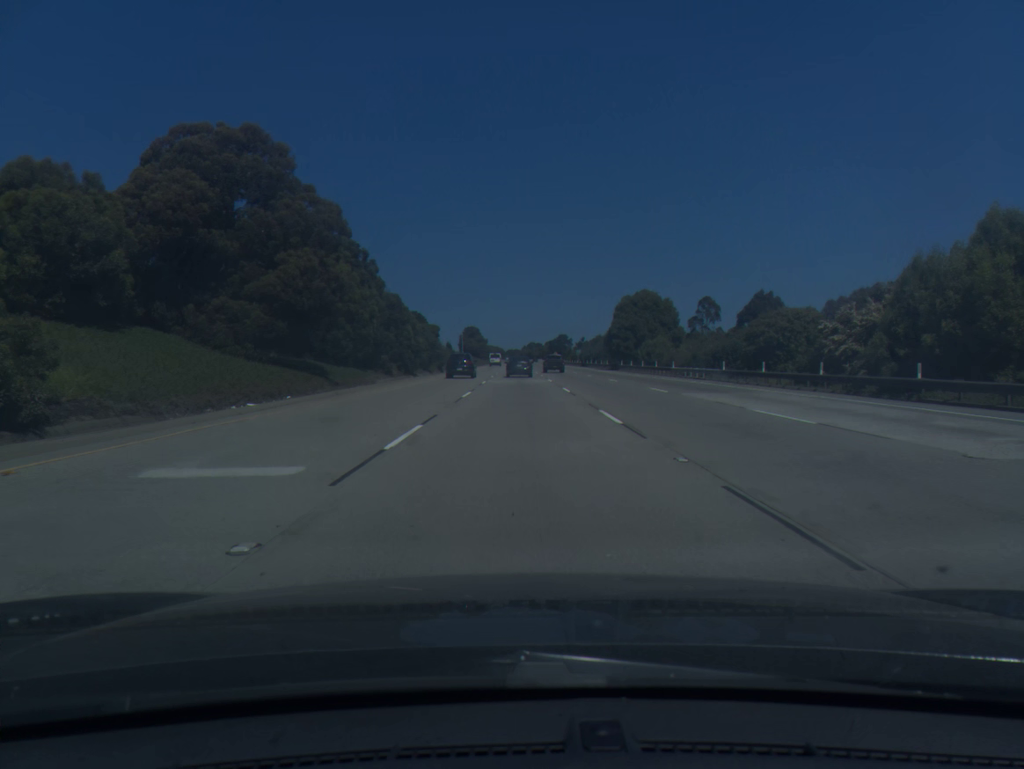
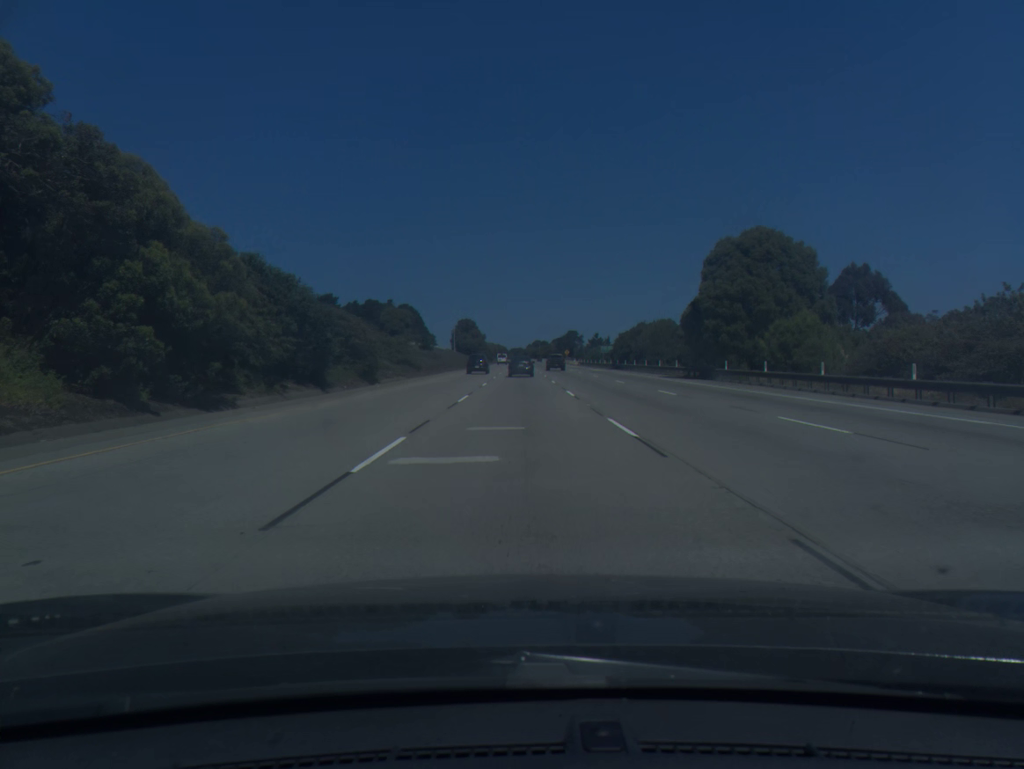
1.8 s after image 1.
(0.0, +45.7) m; 0°
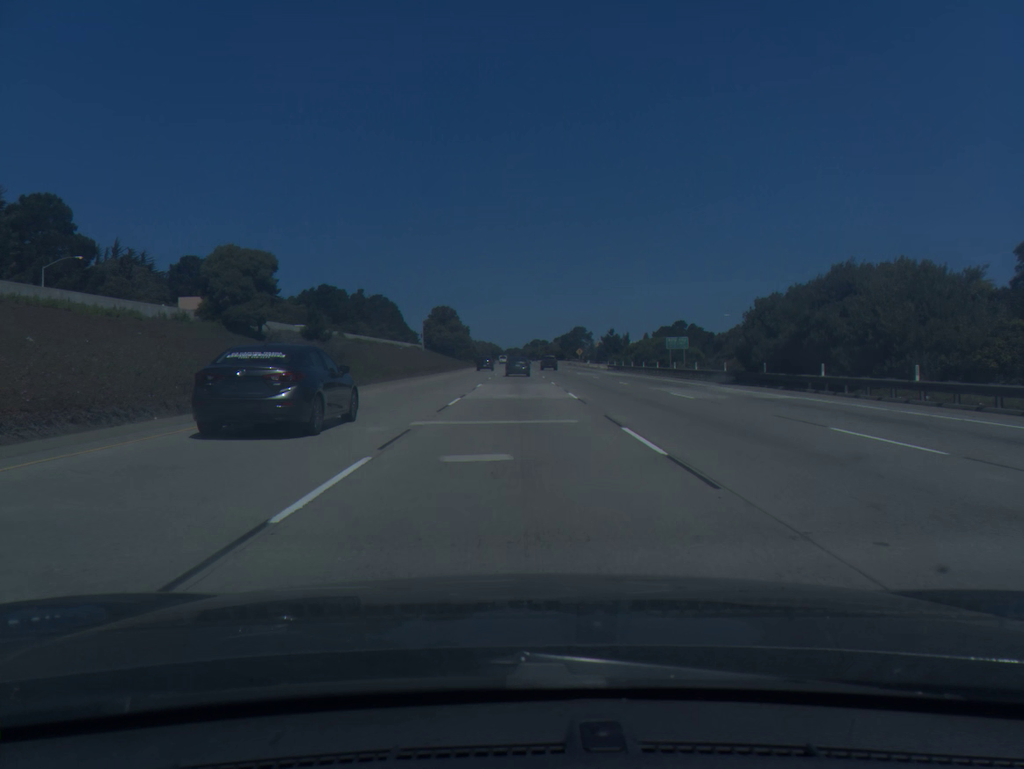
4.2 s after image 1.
(+0.1, +61.4) m; 0°
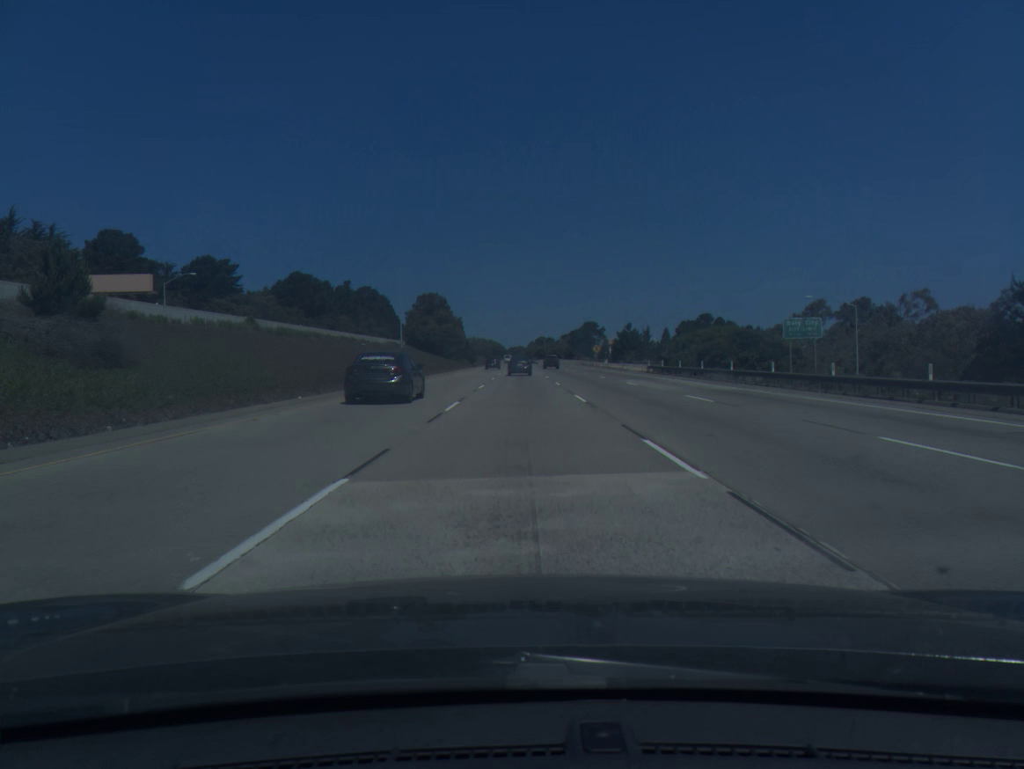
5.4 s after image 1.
(-0.1, +30.9) m; 0°
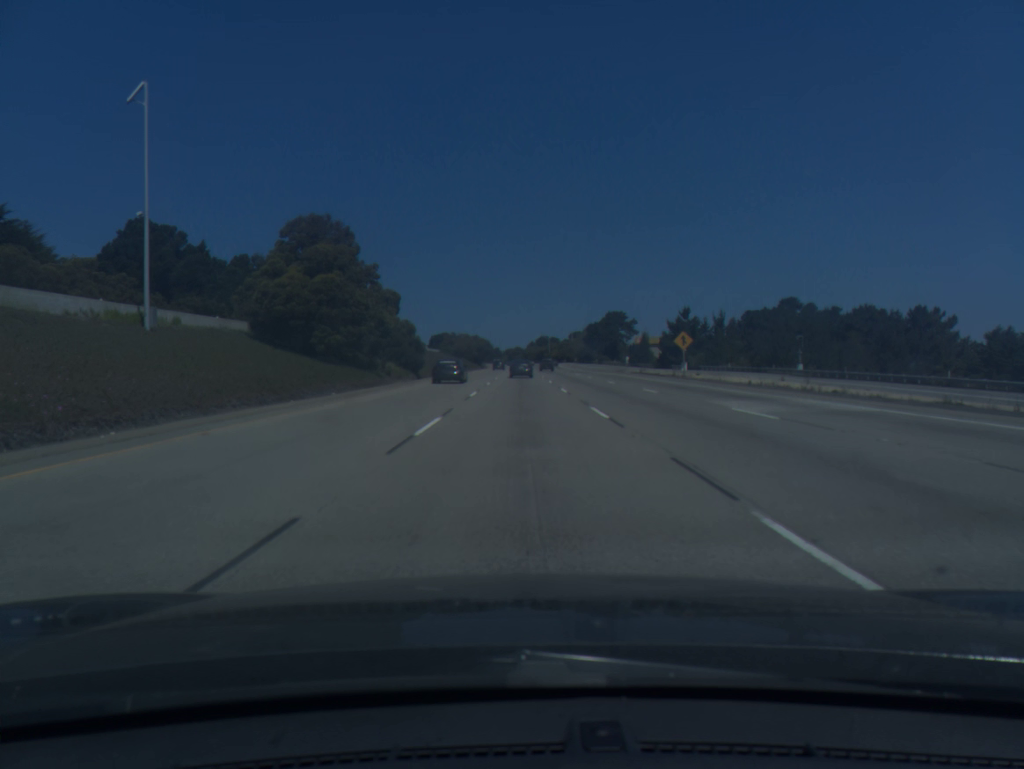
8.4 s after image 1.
(+0.2, +78.6) m; 0°
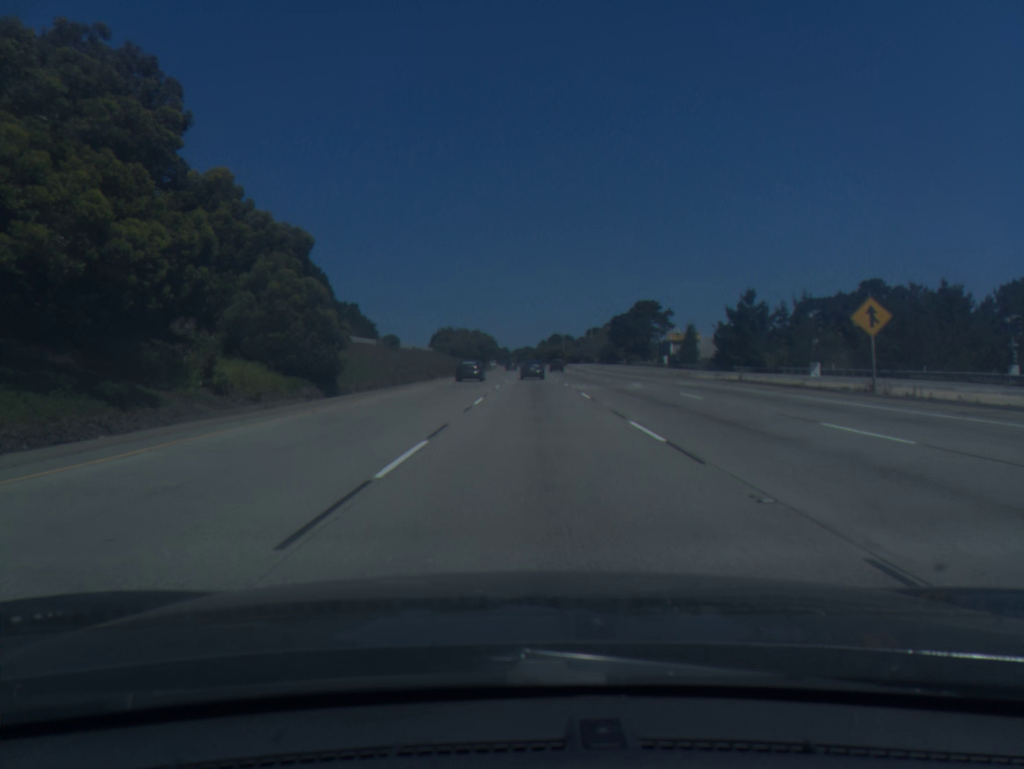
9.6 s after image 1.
(-0.1, +34.4) m; -1°
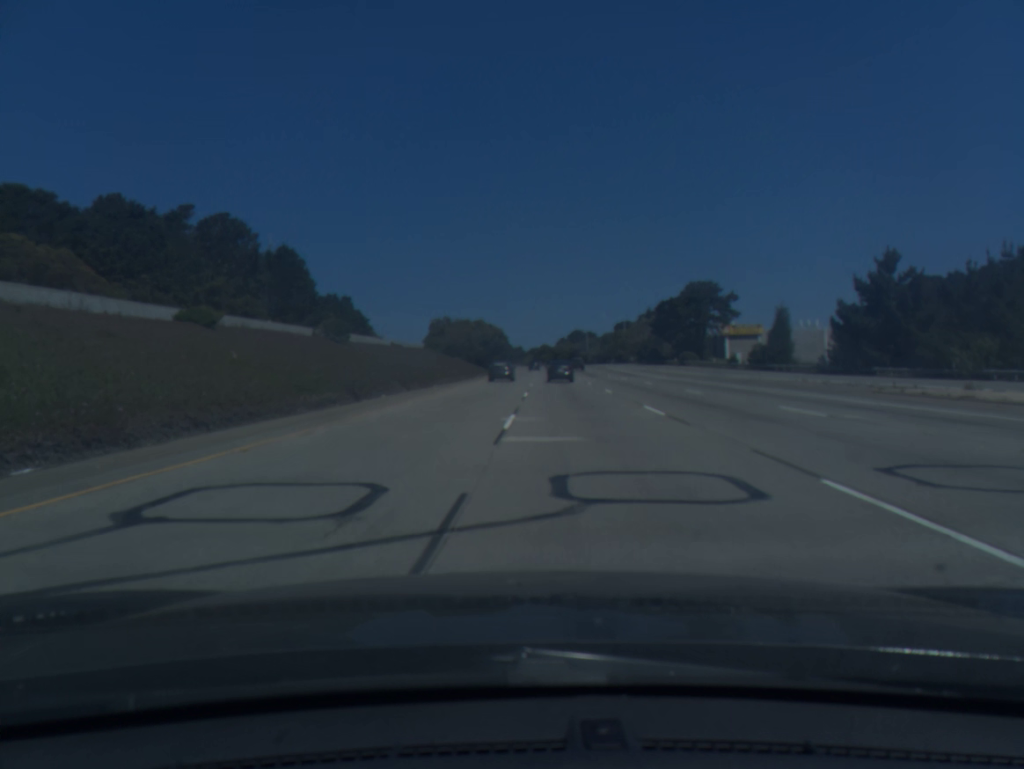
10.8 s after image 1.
(-0.3, +36.7) m; -1°
